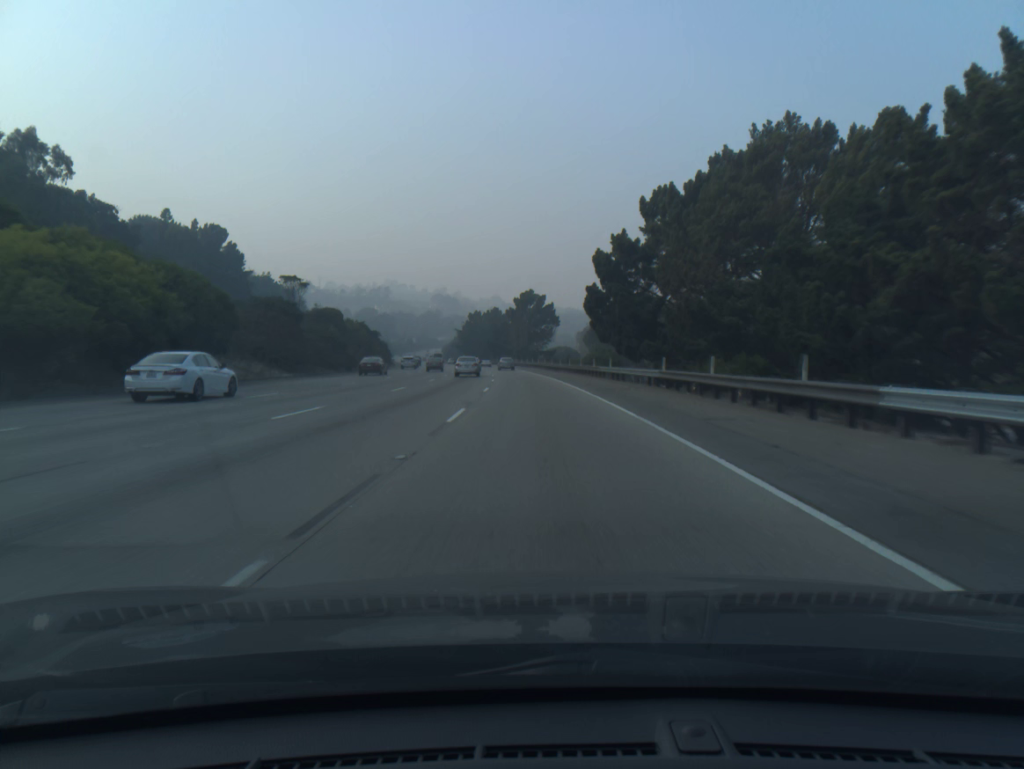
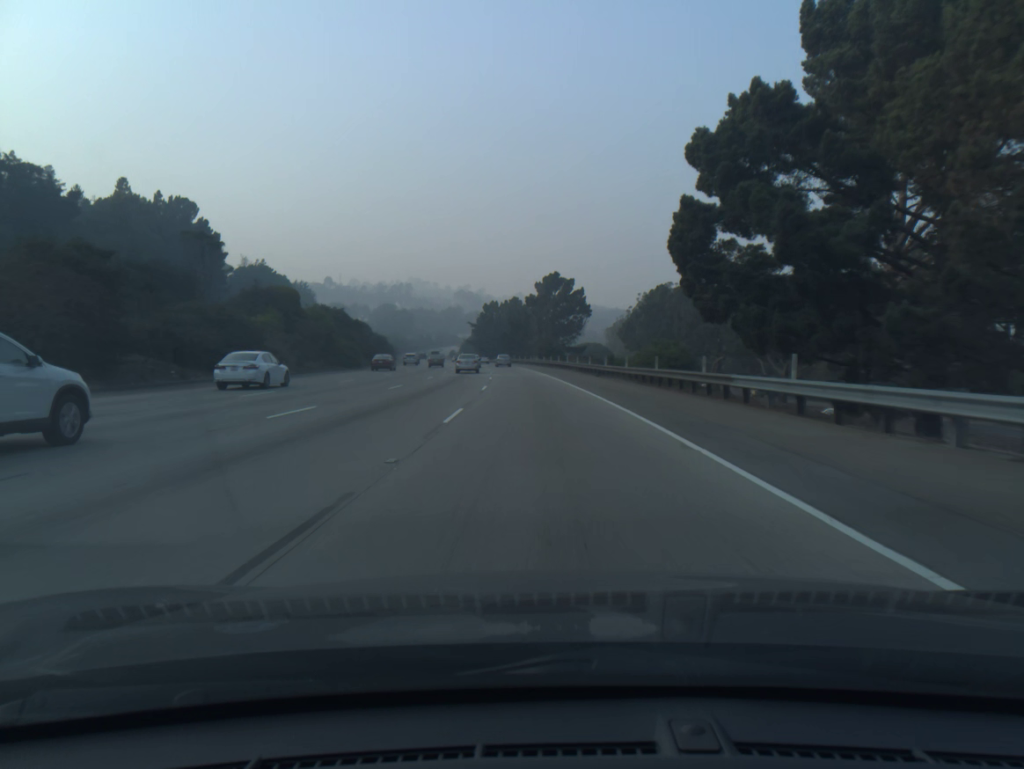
(-0.4, +29.7) m; -2°
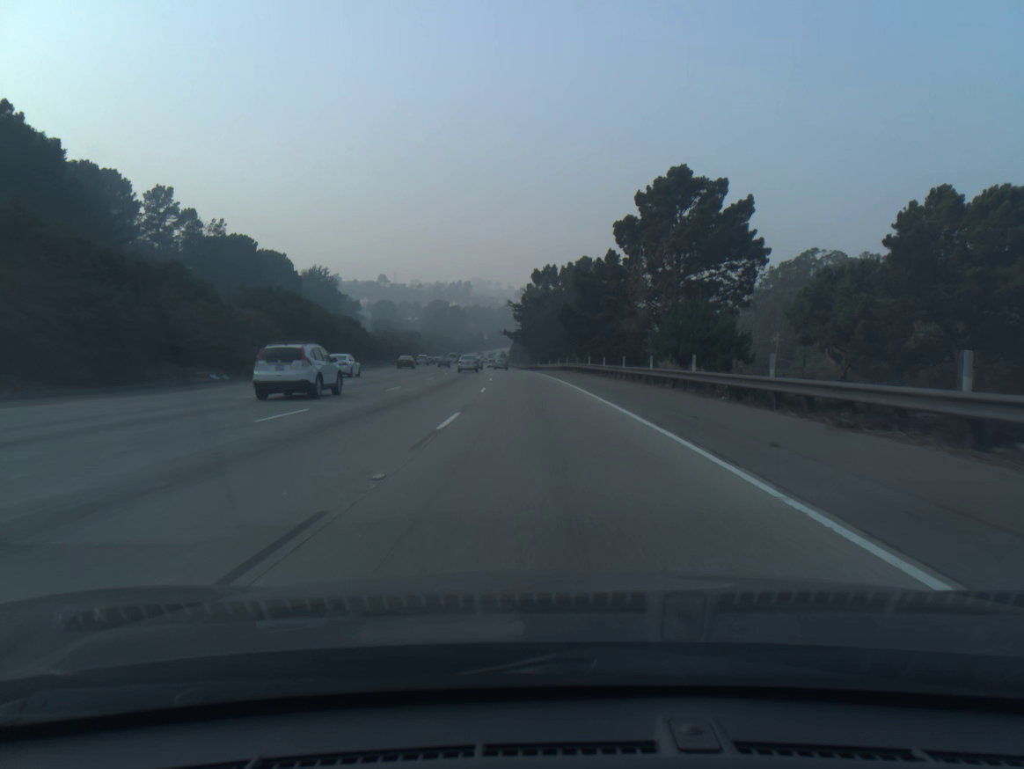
(-3.1, +74.2) m; -5°
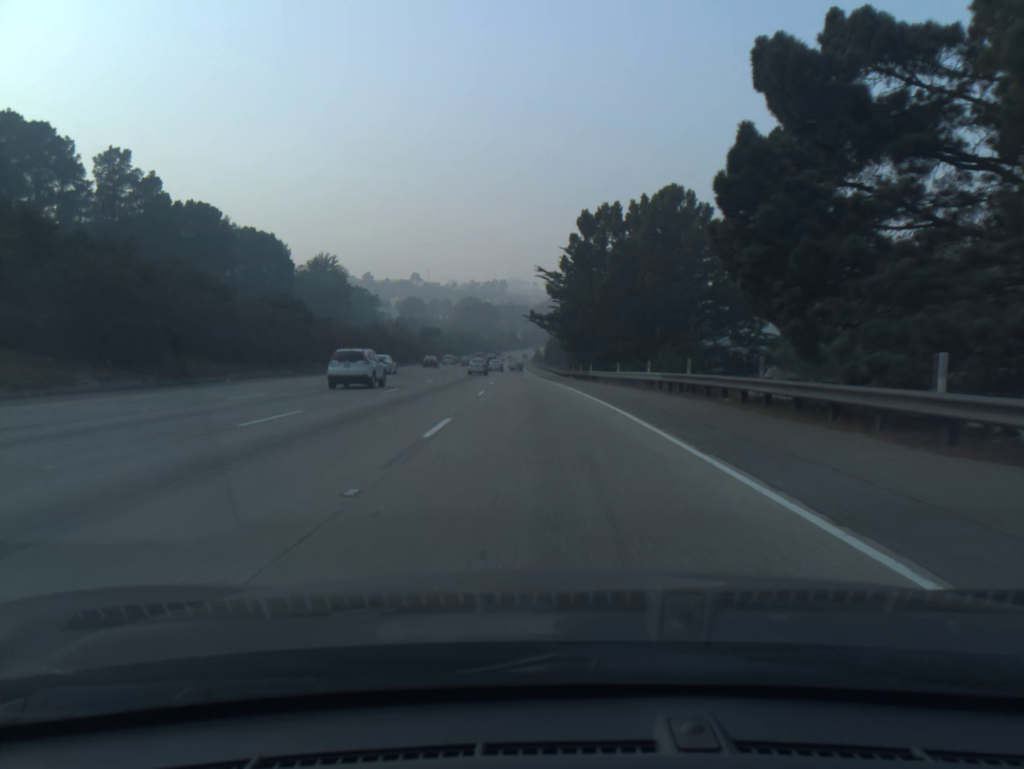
(-1.1, +45.0) m; -3°
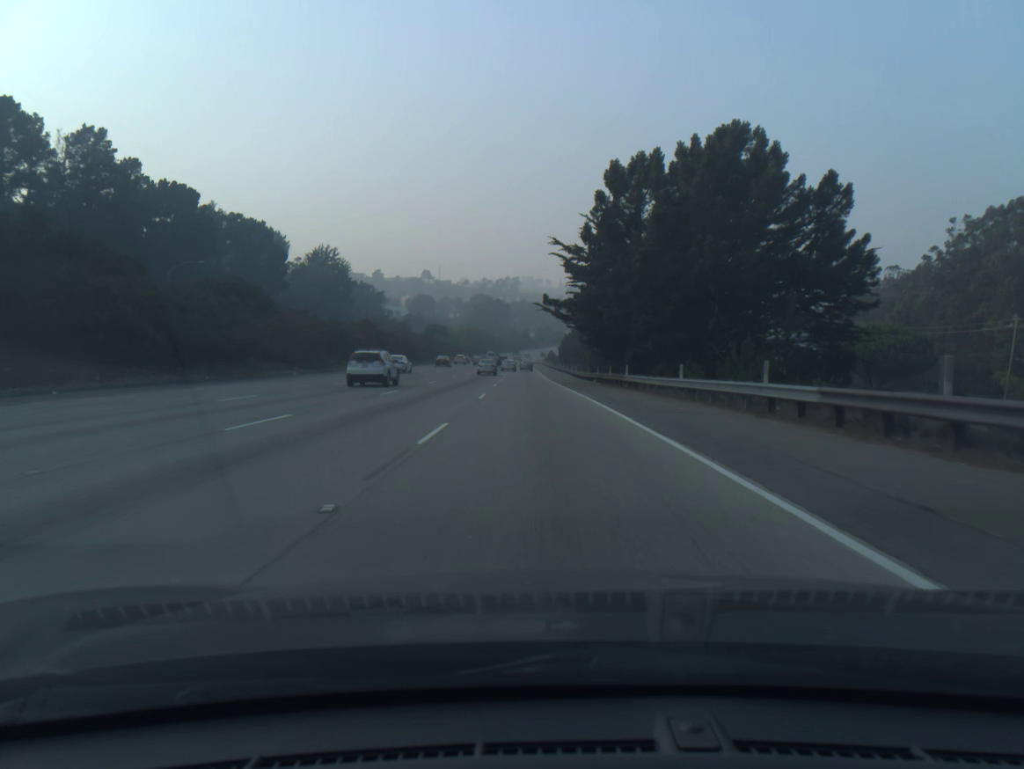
(-0.1, +15.2) m; -1°
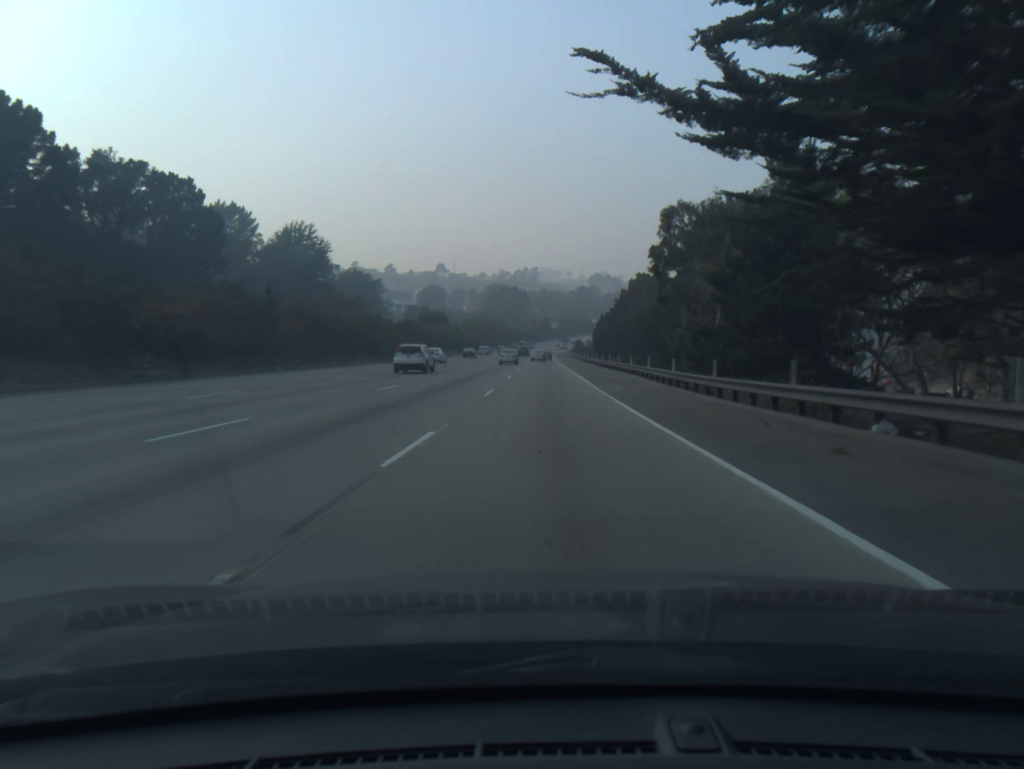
(-0.8, +46.9) m; -2°
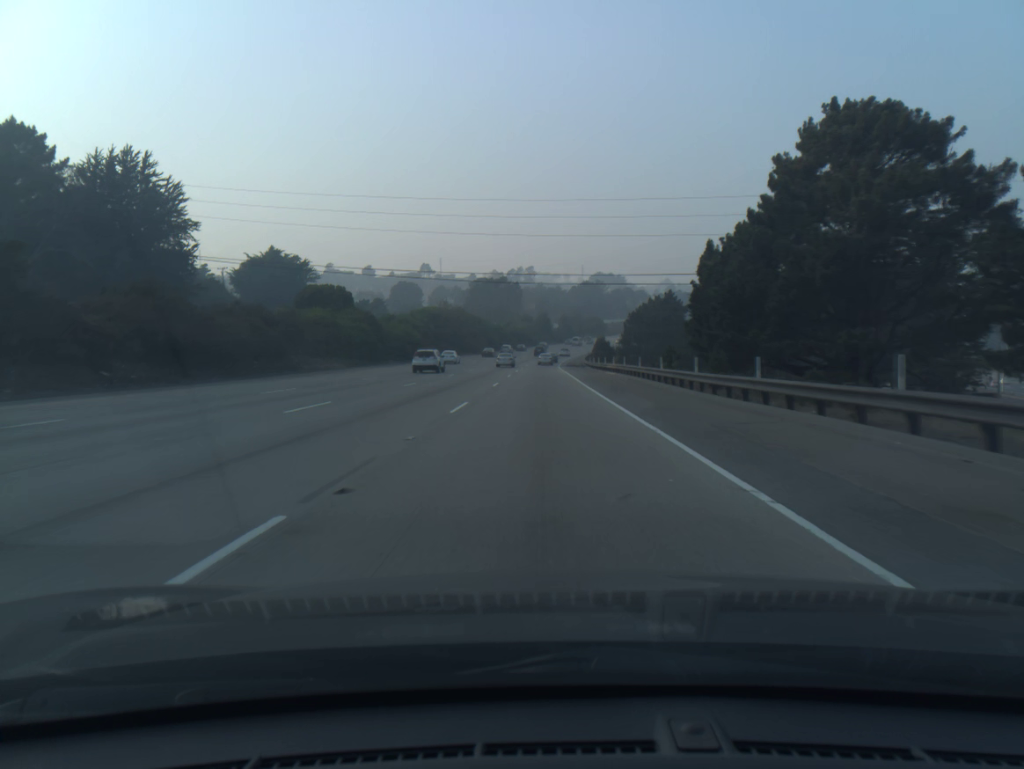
(+0.2, +81.0) m; 0°
